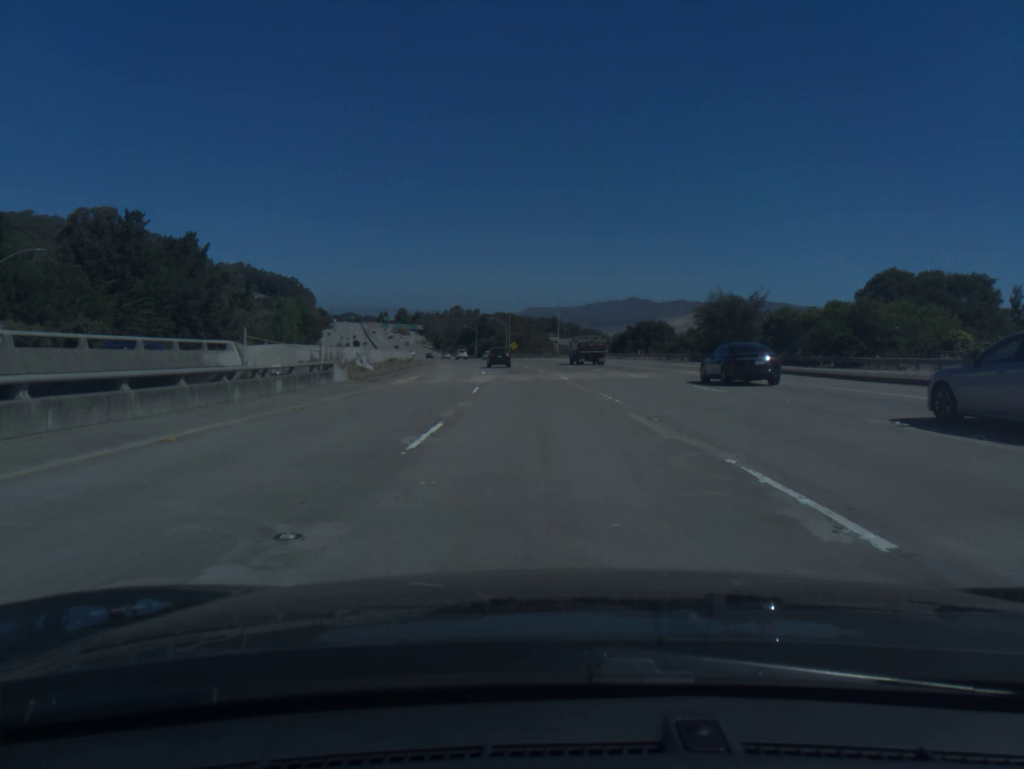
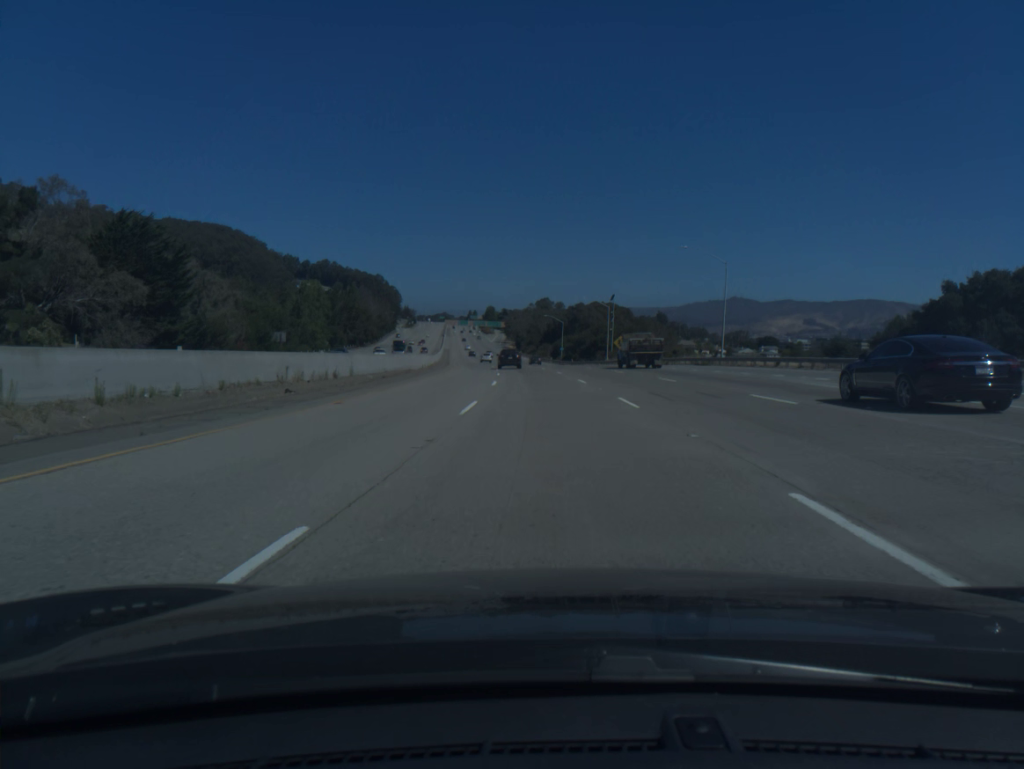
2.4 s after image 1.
(-4.7, +74.6) m; -7°
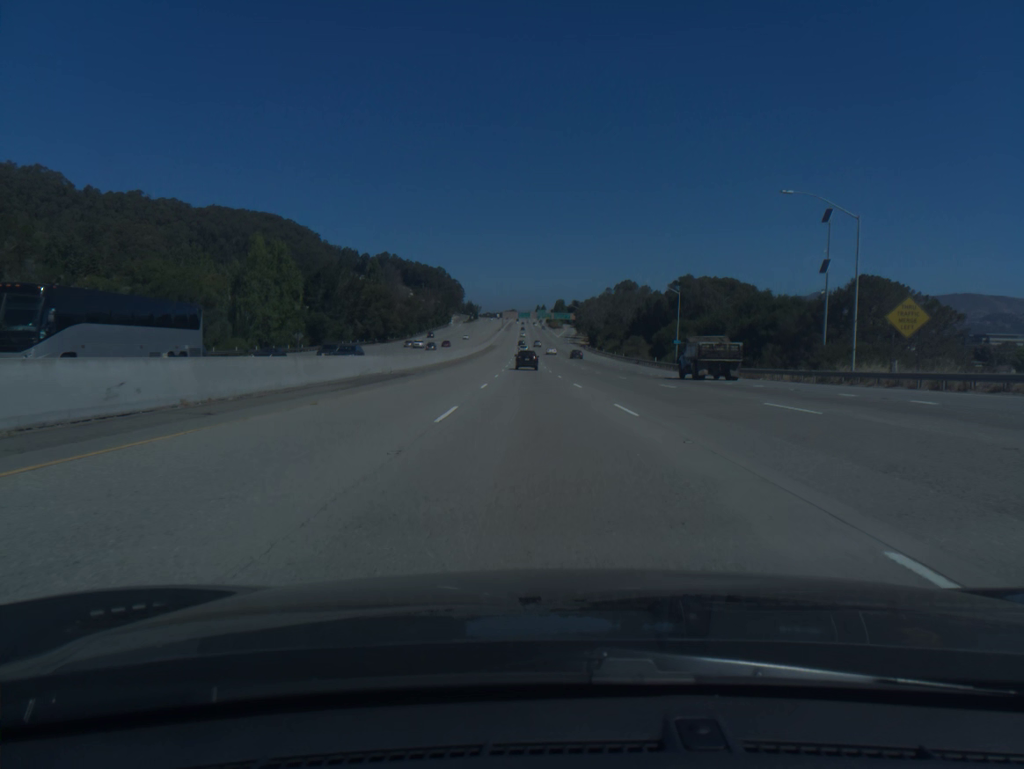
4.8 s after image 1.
(-3.3, +74.7) m; -5°
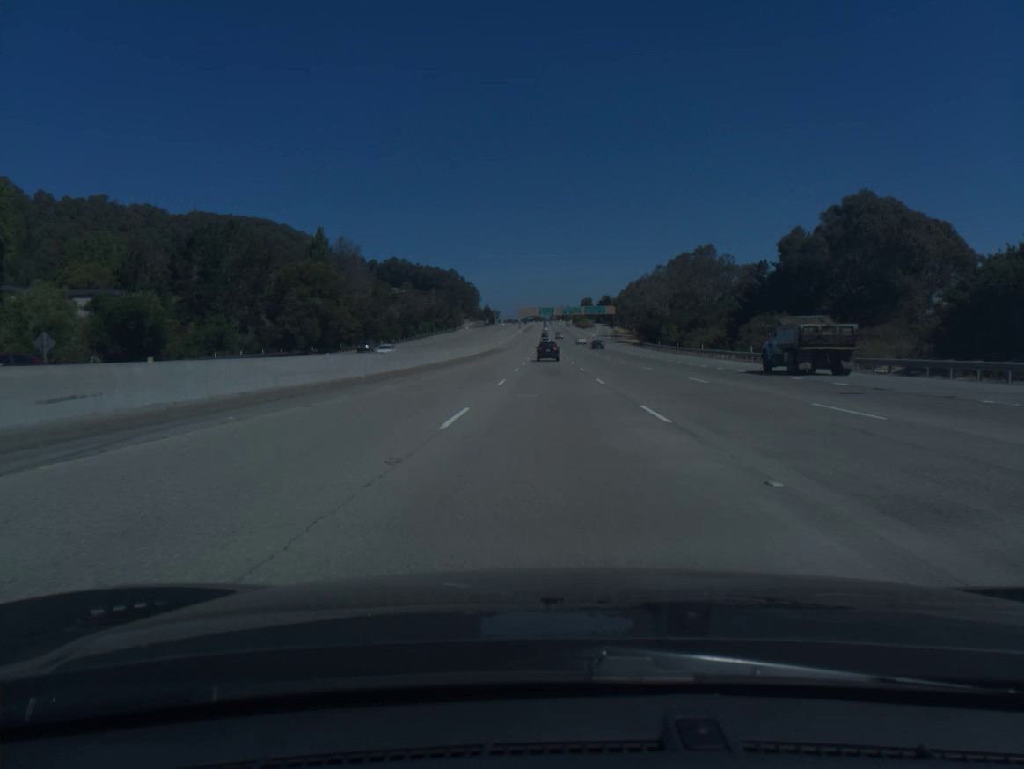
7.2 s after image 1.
(-2.0, +74.9) m; -2°
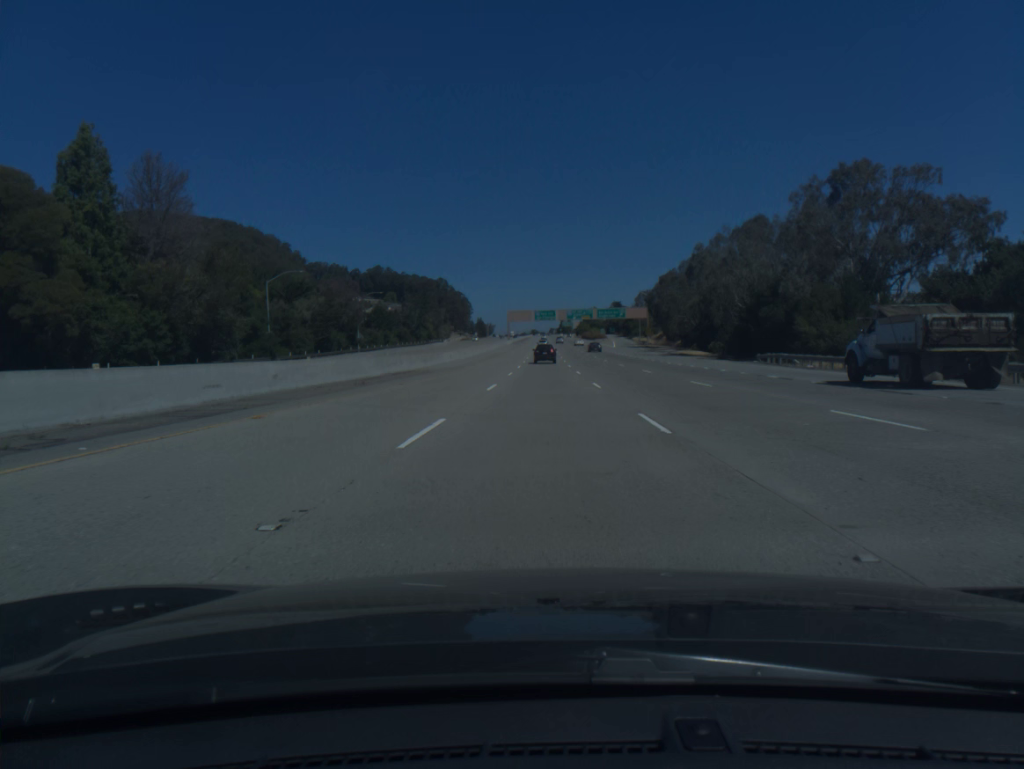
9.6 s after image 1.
(+0.4, +74.8) m; 0°
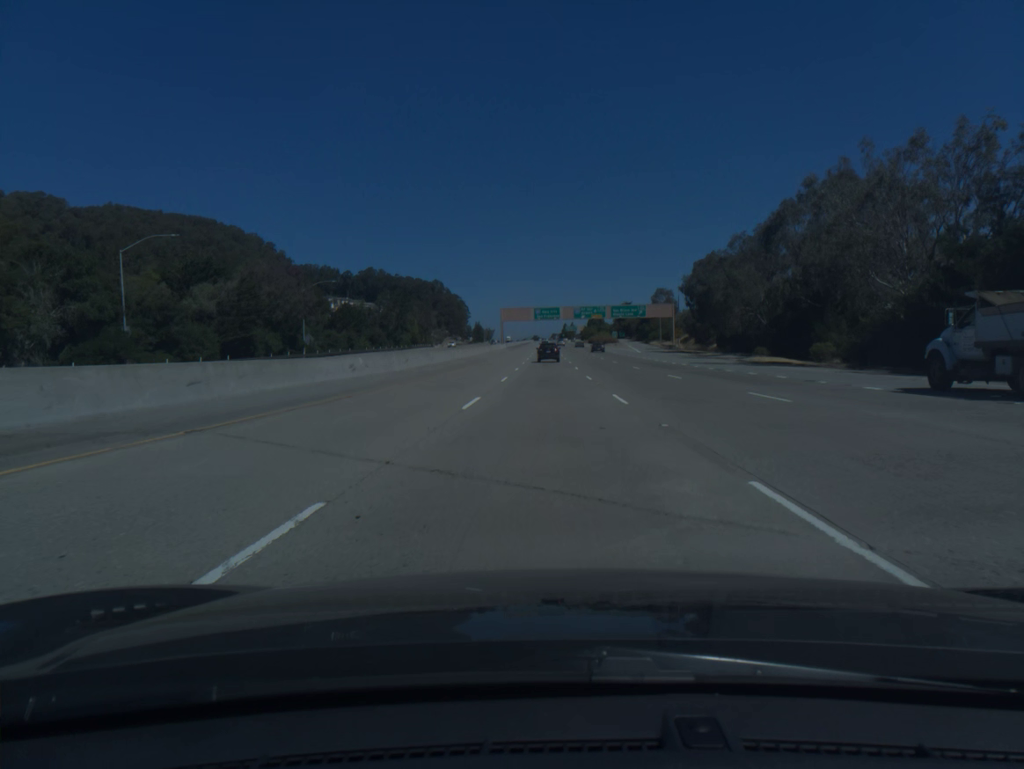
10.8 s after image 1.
(-0.1, +37.2) m; 0°
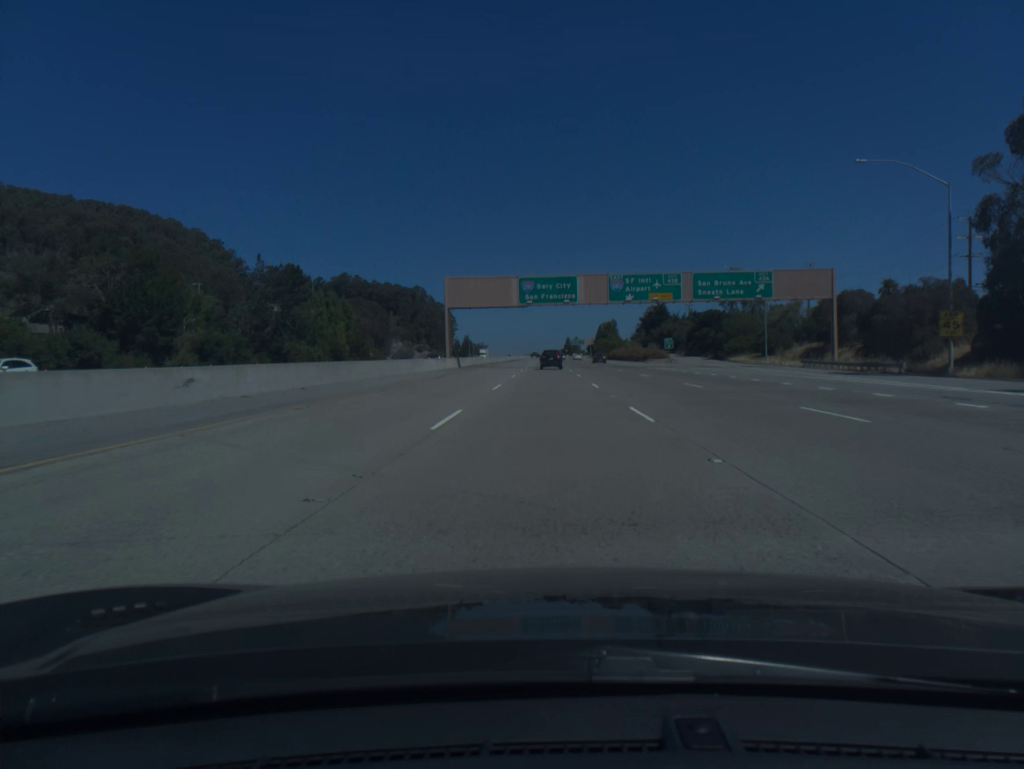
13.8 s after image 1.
(+0.2, +91.9) m; 0°
